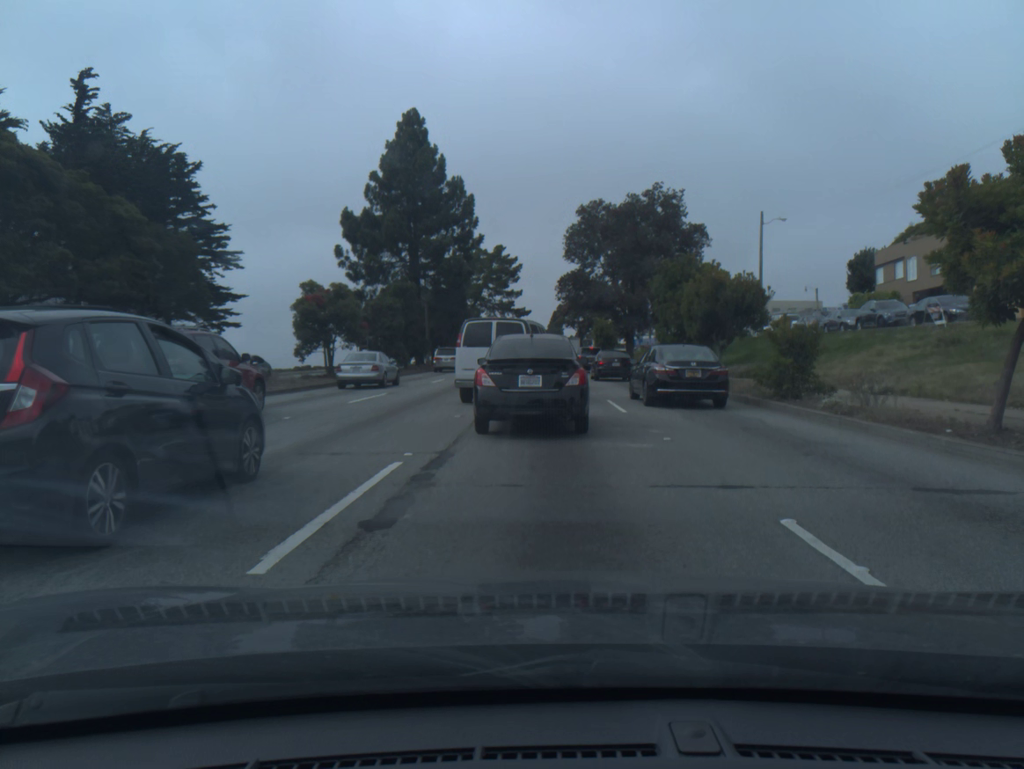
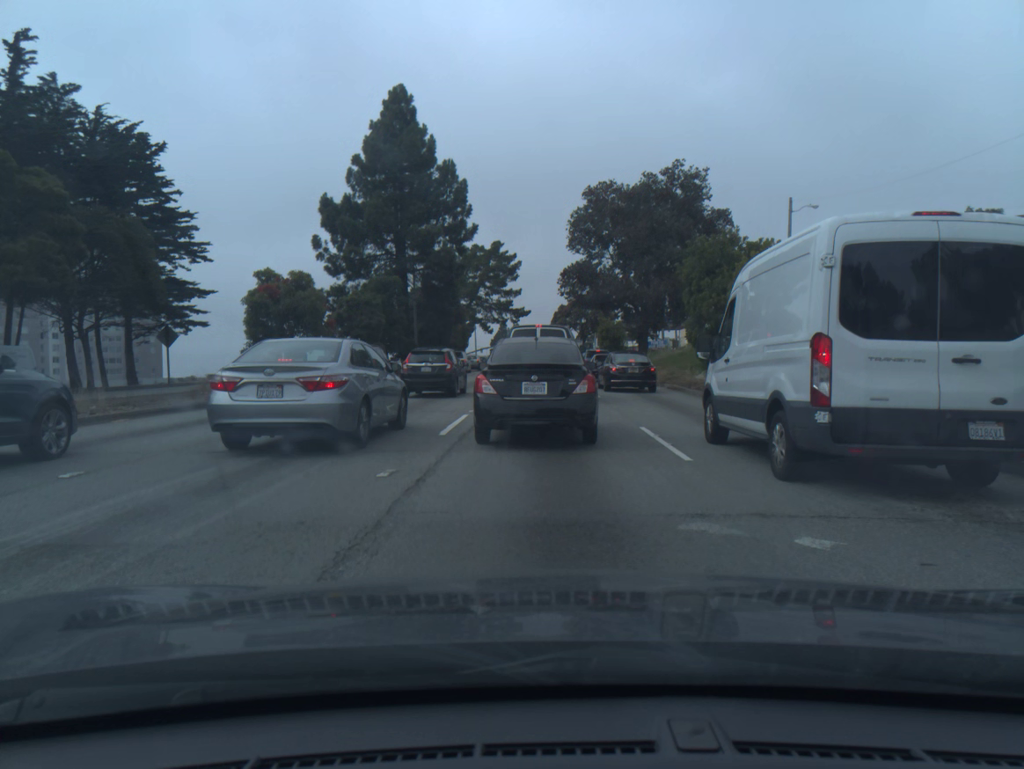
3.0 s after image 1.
(0.0, +7.0) m; 0°
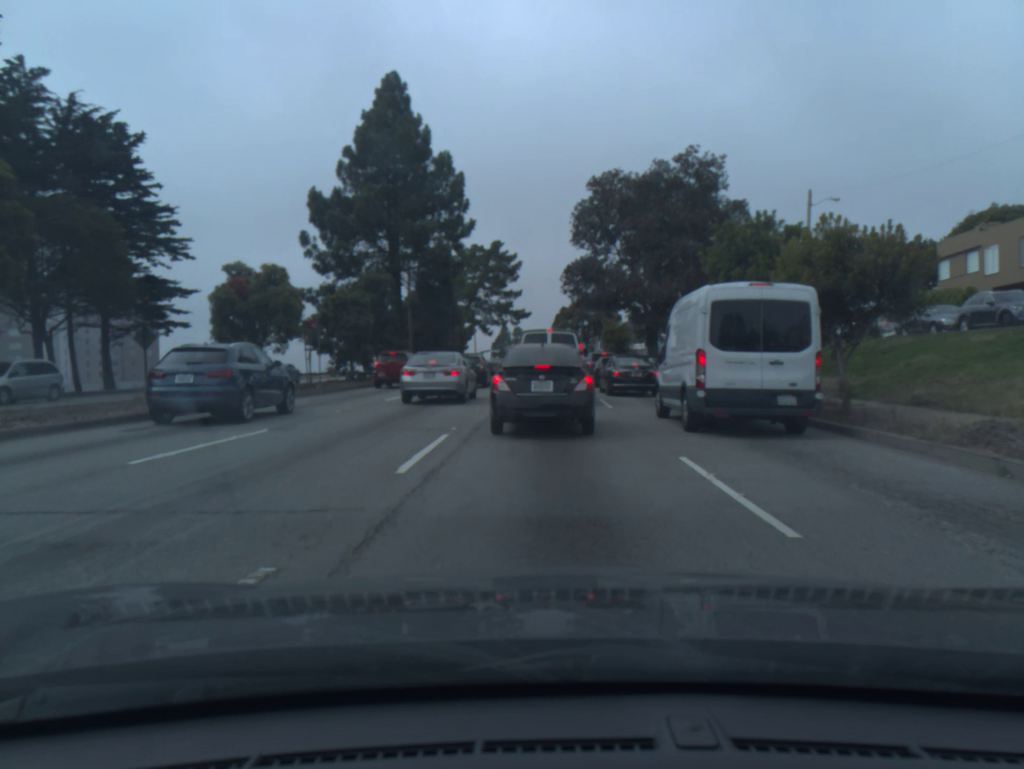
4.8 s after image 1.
(0.0, +3.8) m; 0°
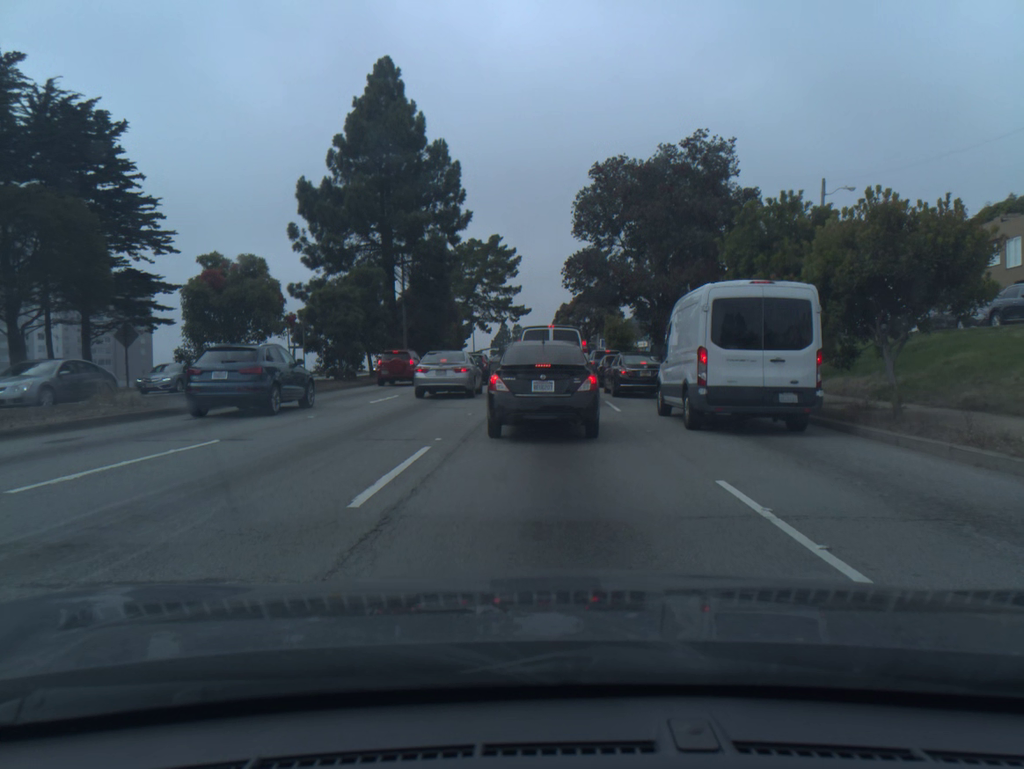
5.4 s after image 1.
(0.0, +2.0) m; 0°
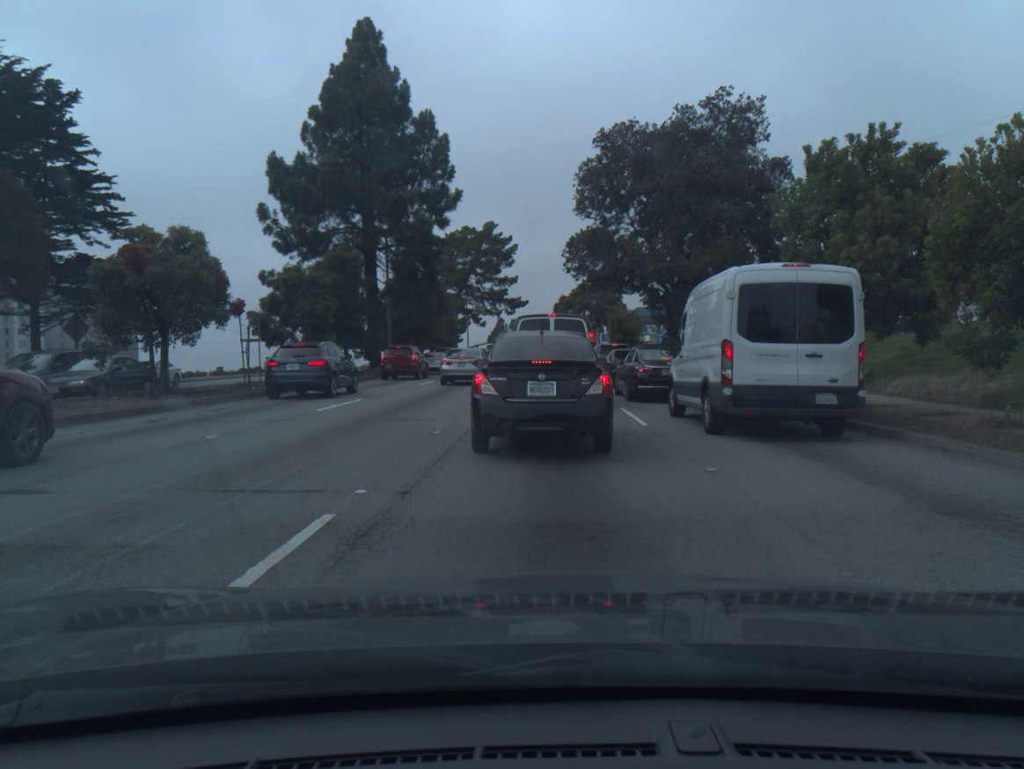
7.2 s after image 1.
(0.0, +4.9) m; 0°
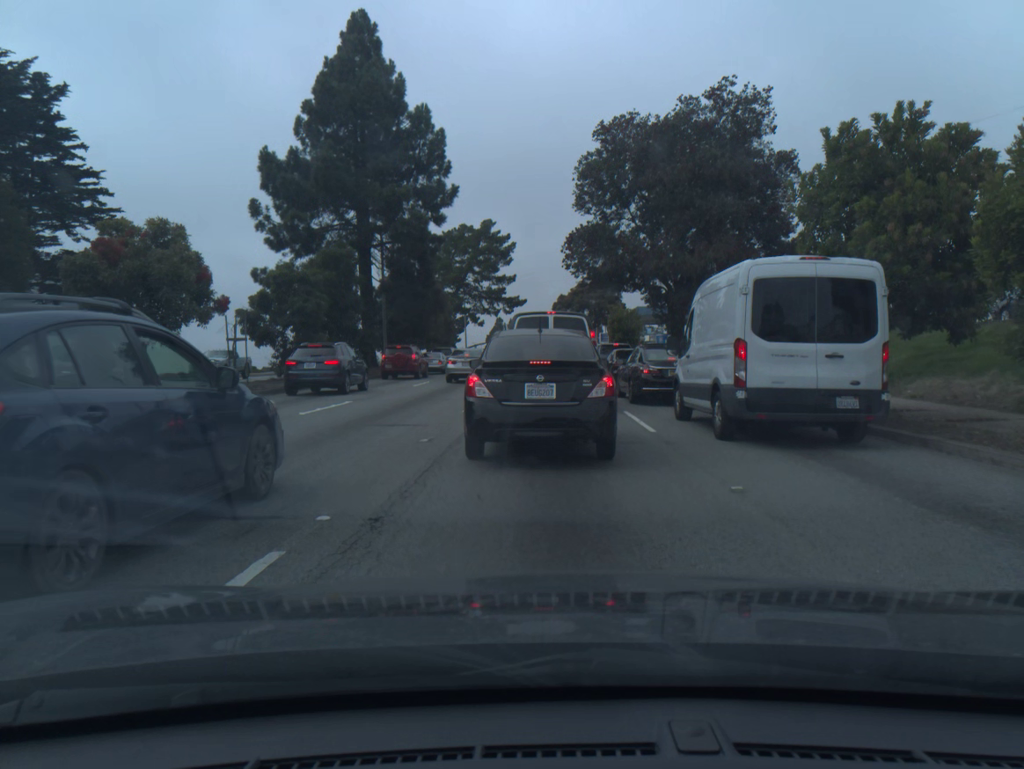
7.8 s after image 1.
(0.0, +1.1) m; 0°
